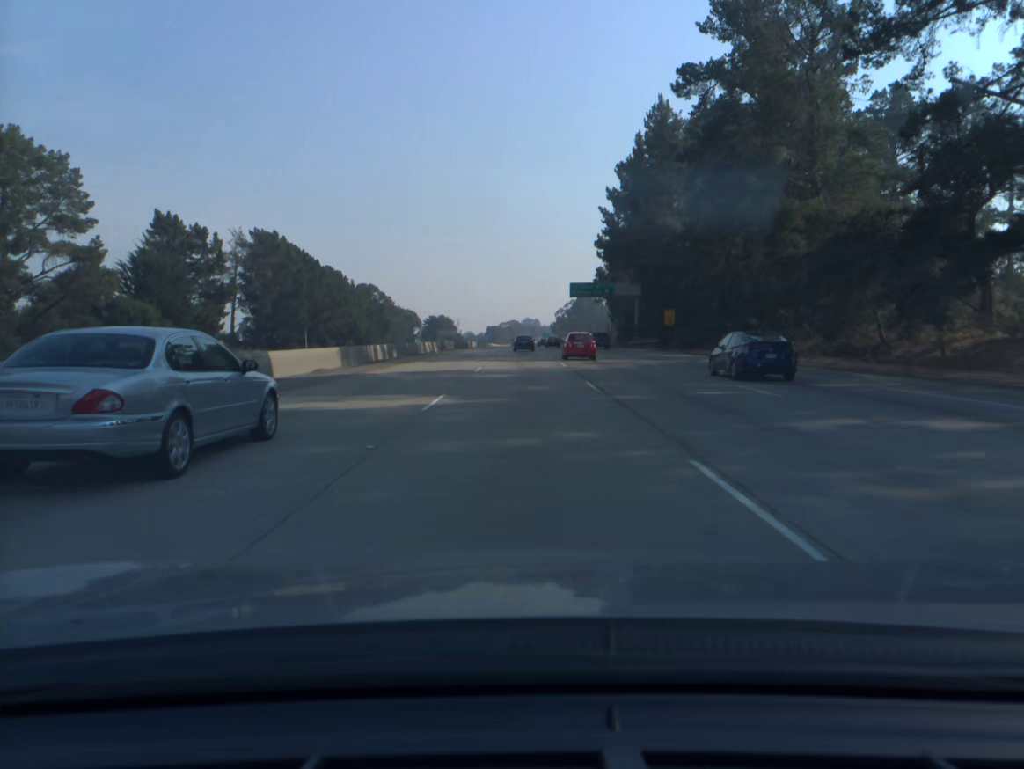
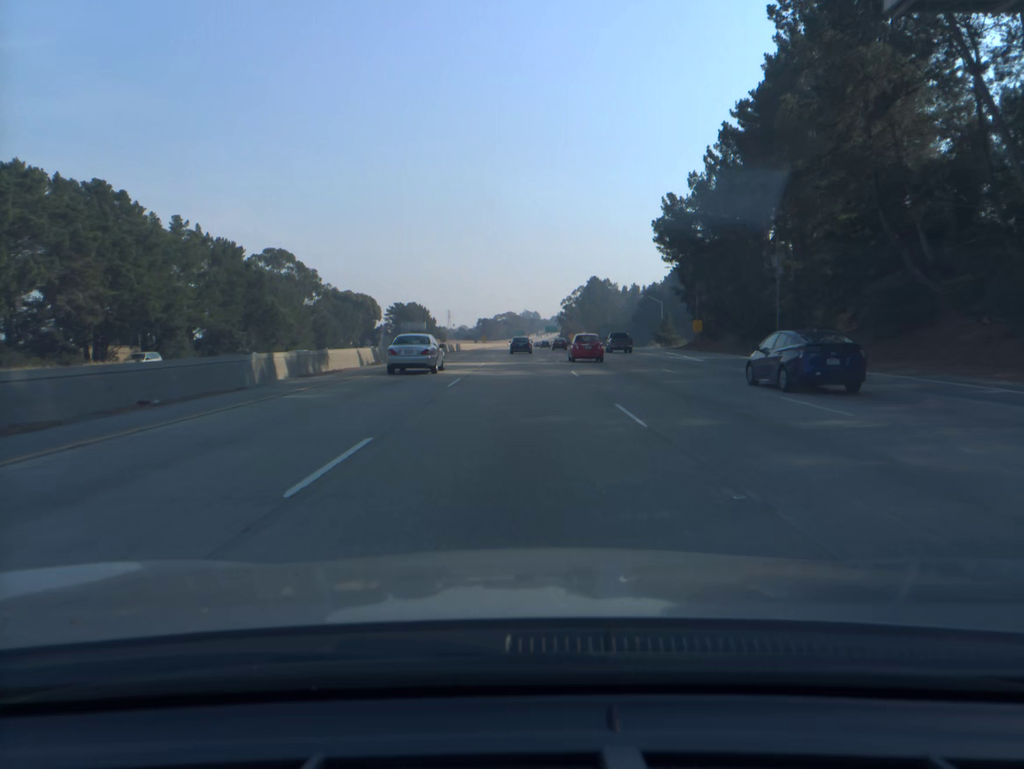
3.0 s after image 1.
(+0.3, +95.2) m; 0°
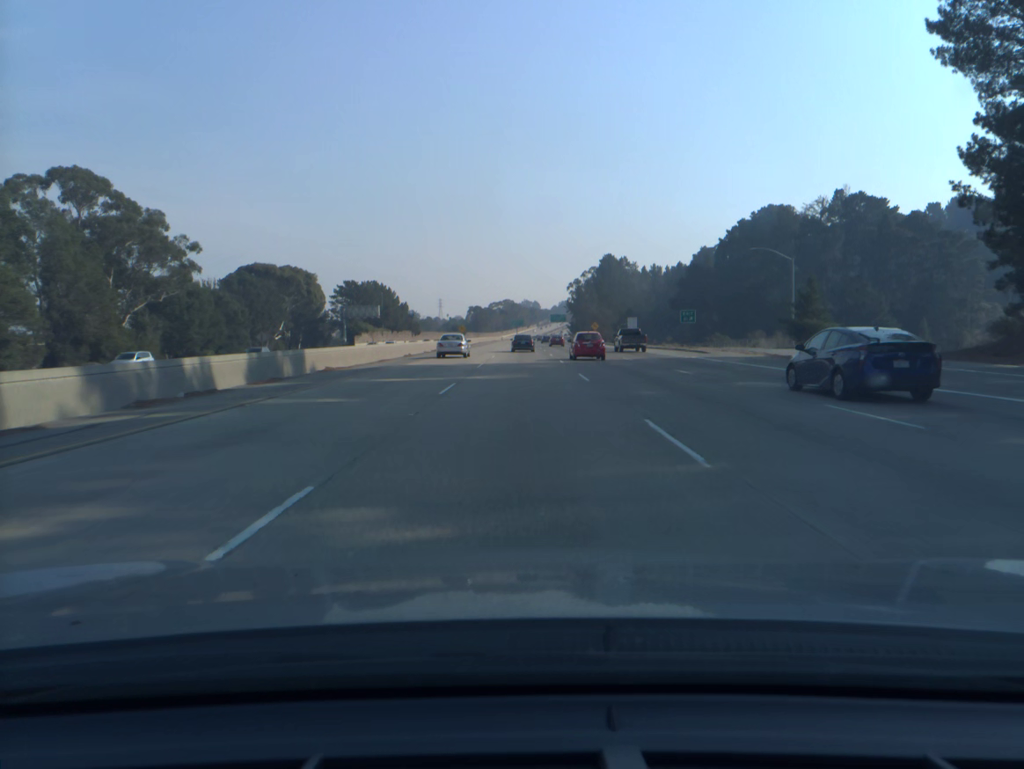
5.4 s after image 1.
(0.0, +76.0) m; 0°
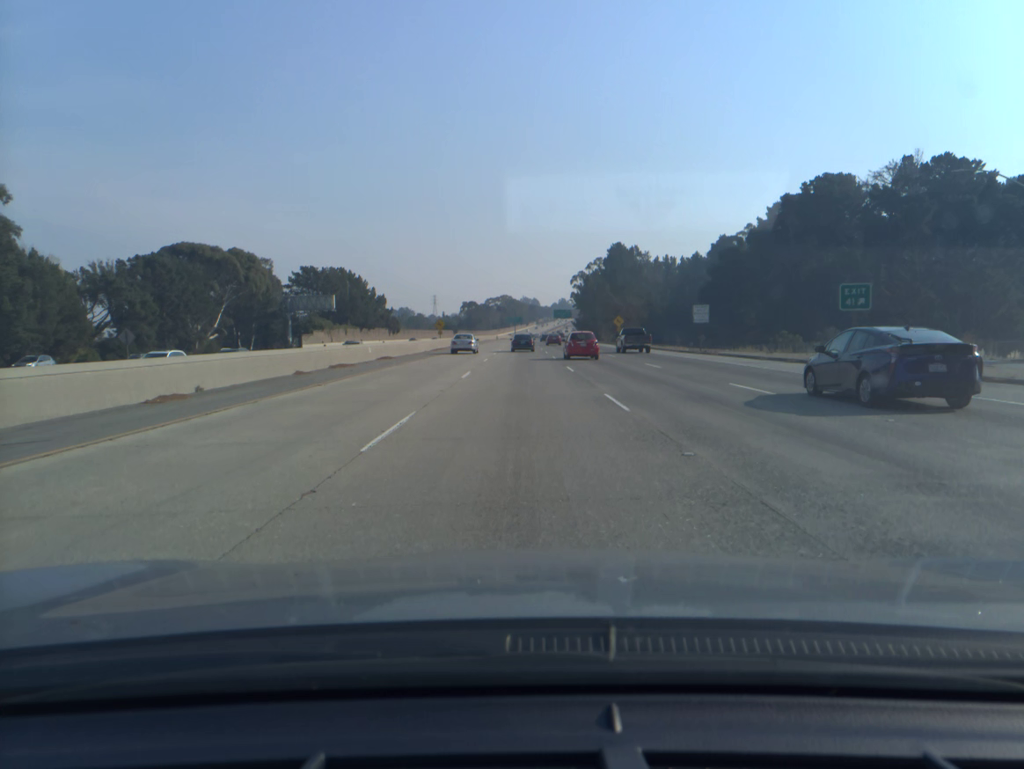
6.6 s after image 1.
(0.0, +37.8) m; 0°
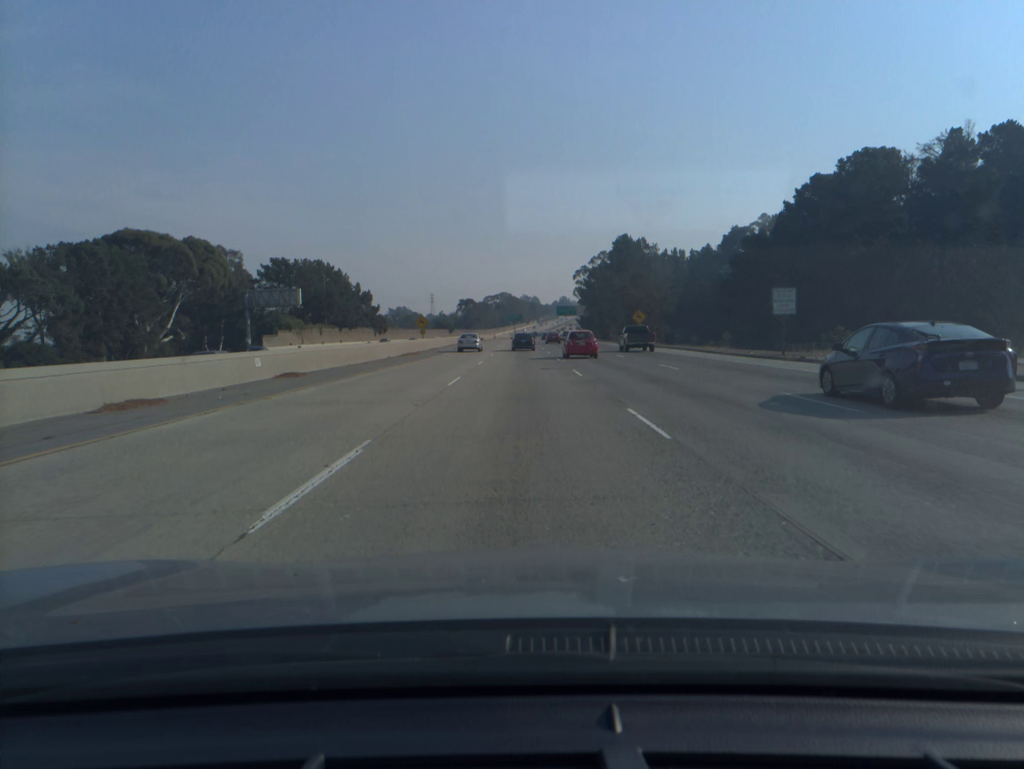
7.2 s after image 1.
(0.0, +18.9) m; 0°
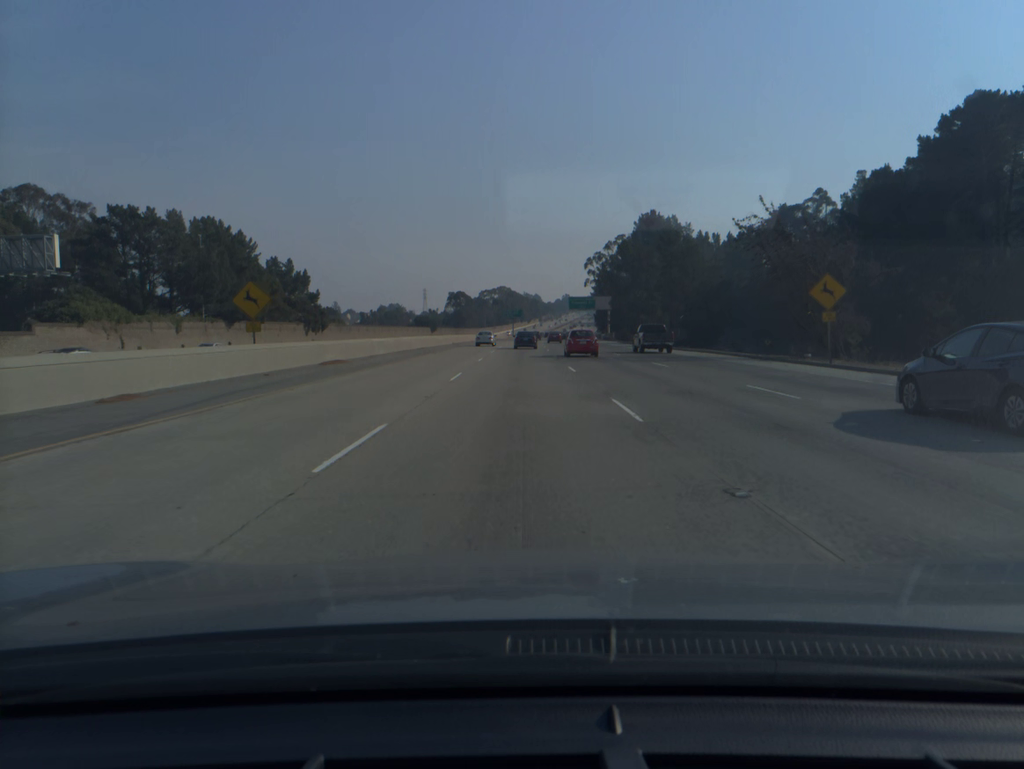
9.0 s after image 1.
(0.0, +56.4) m; 0°
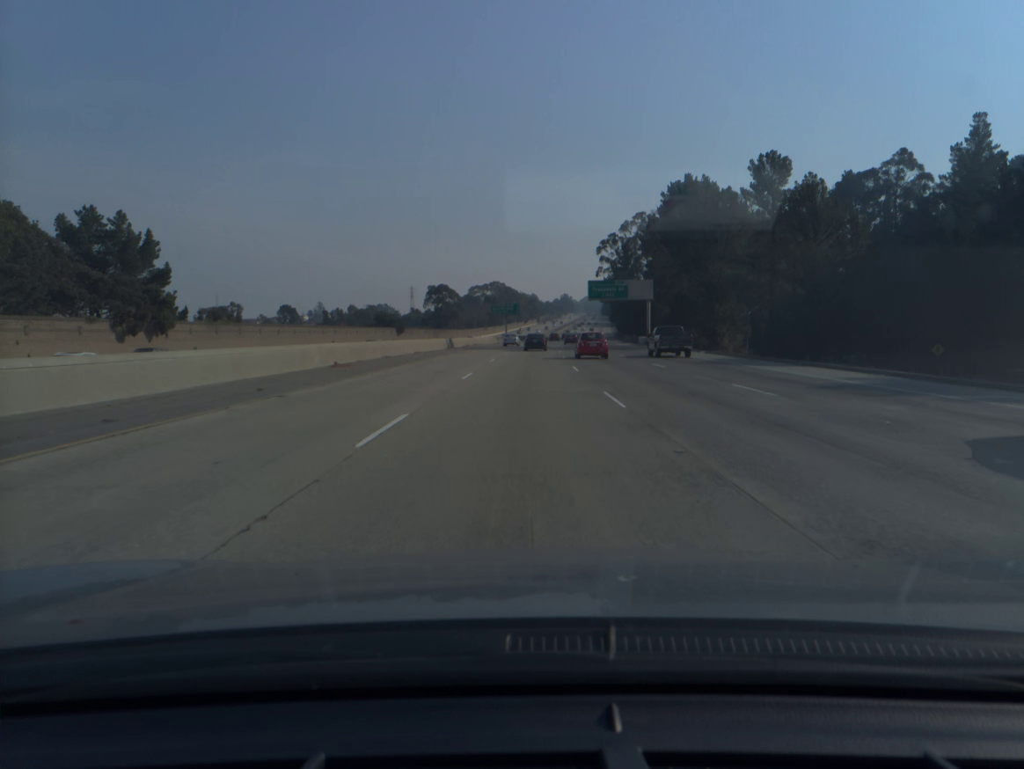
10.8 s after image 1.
(0.0, +56.0) m; 0°
